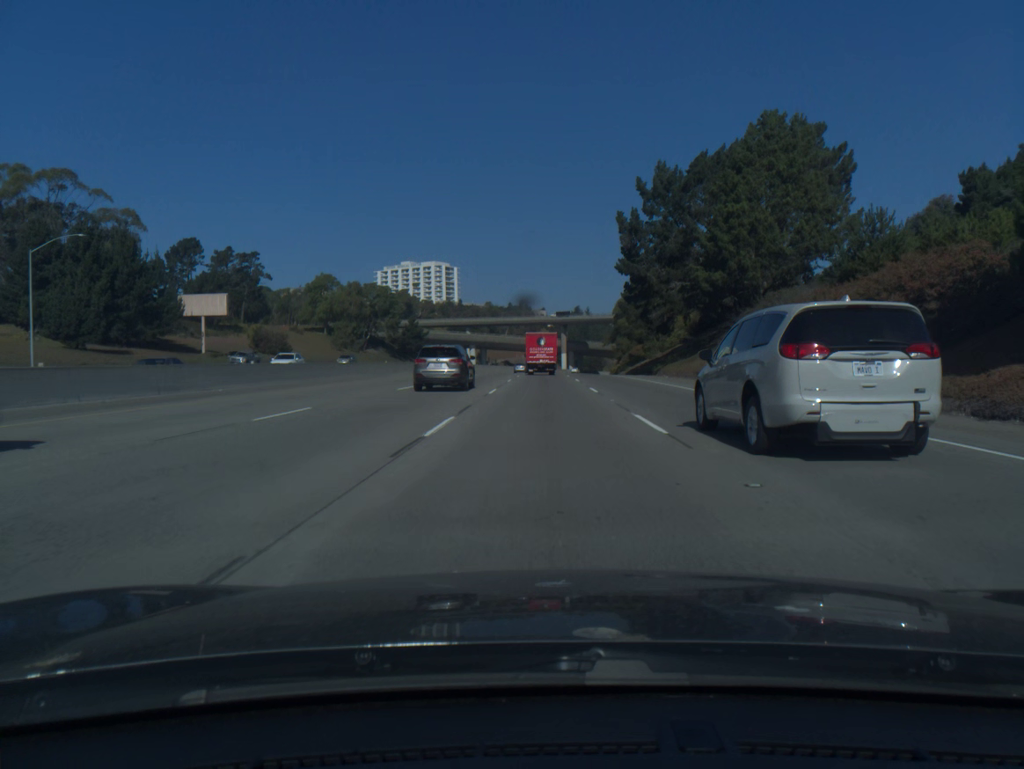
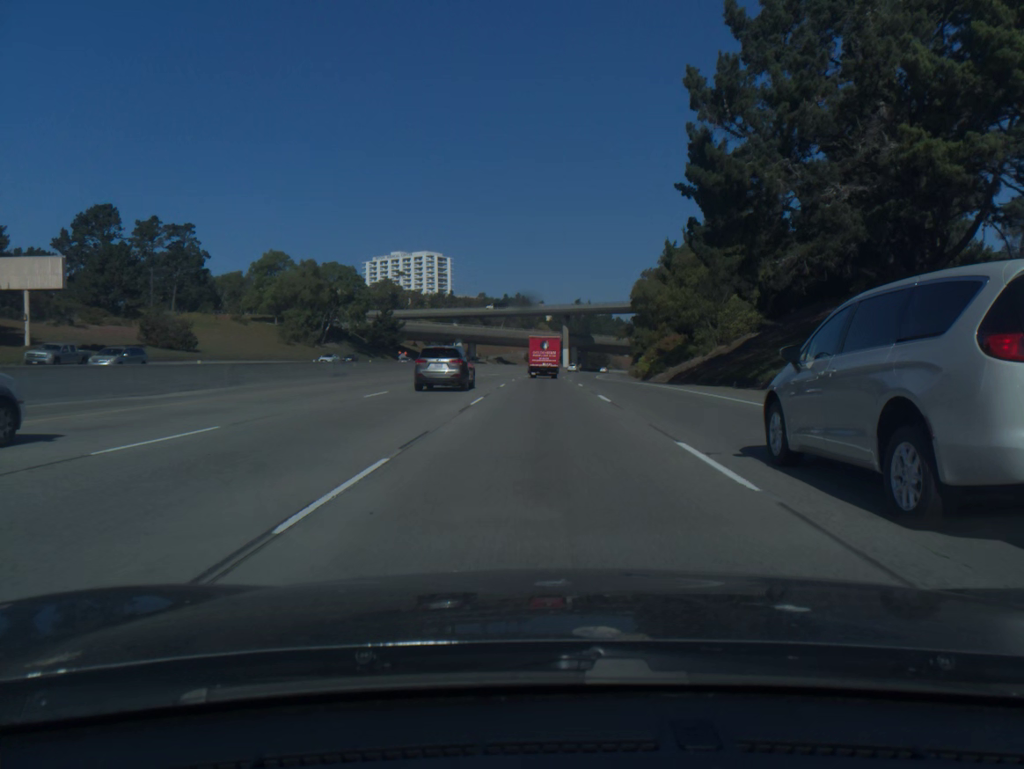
(0.0, +34.6) m; 0°
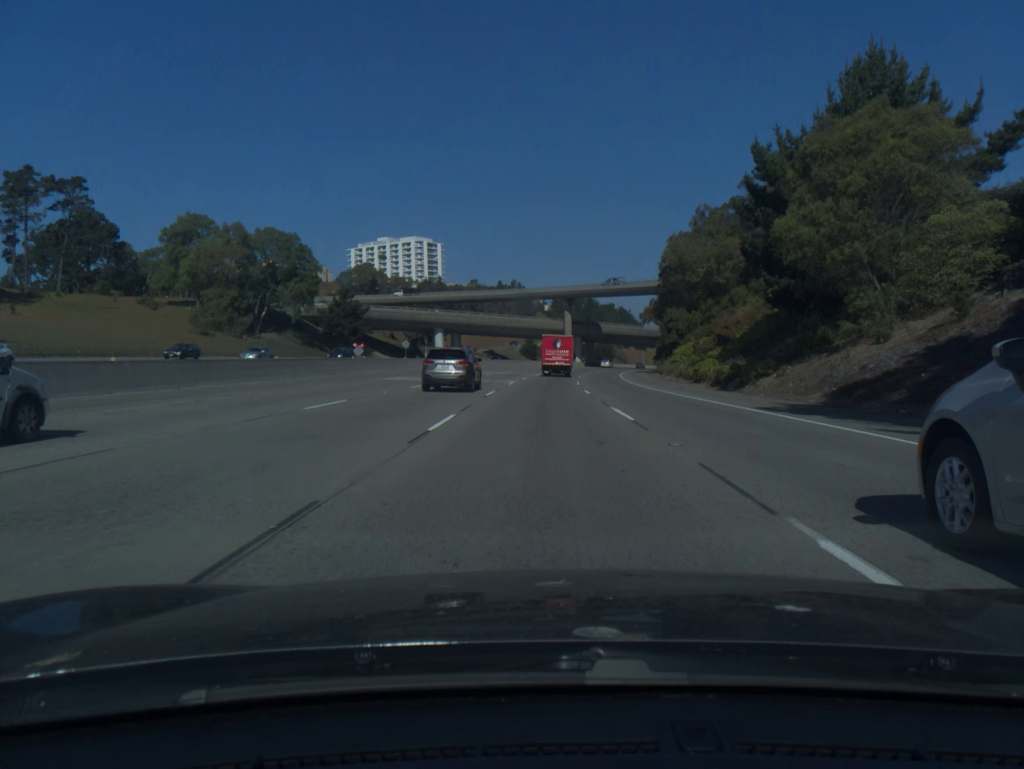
(+0.1, +34.8) m; 0°
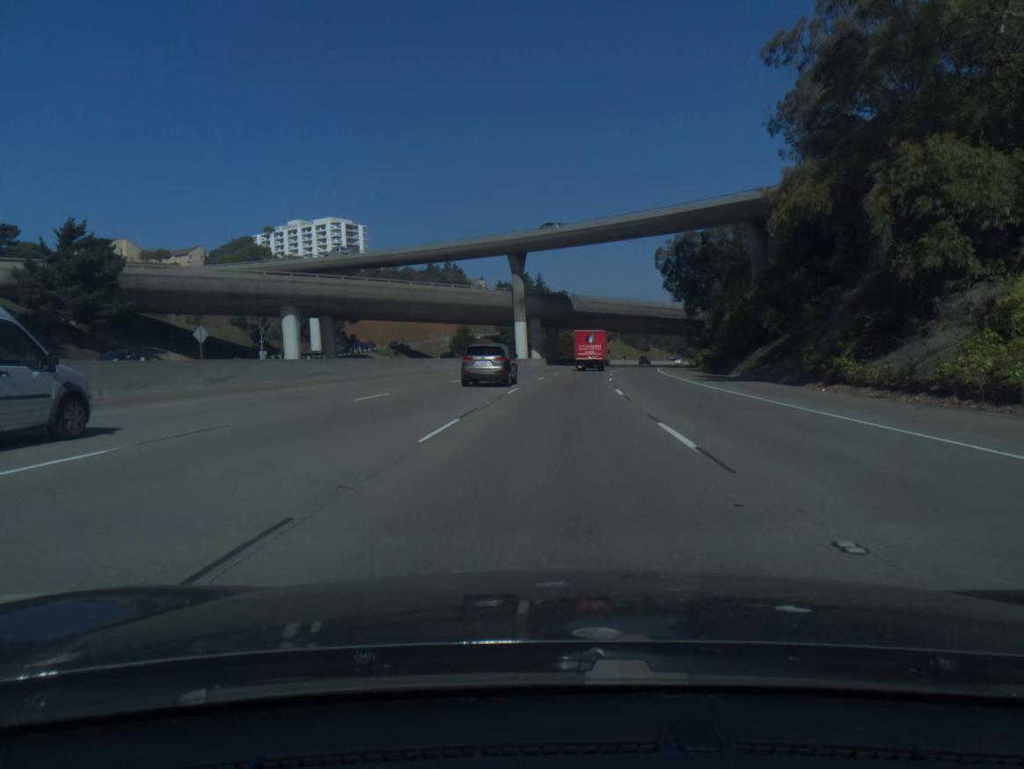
(+1.4, +70.3) m; +4°
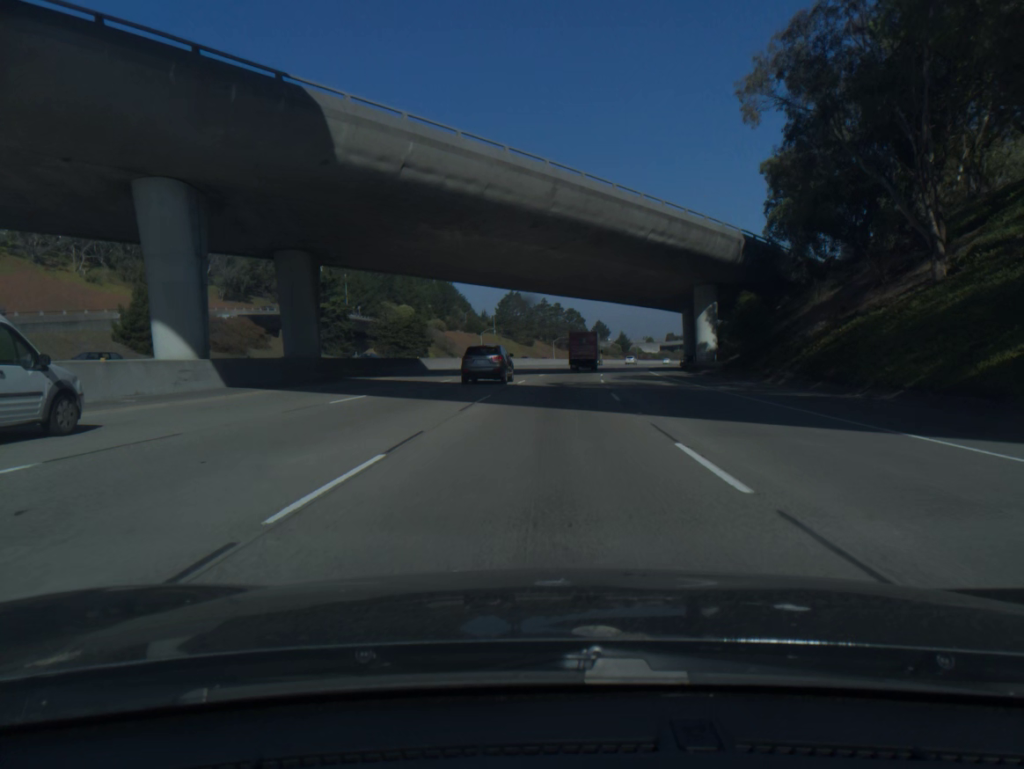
(+7.2, +88.2) m; +9°
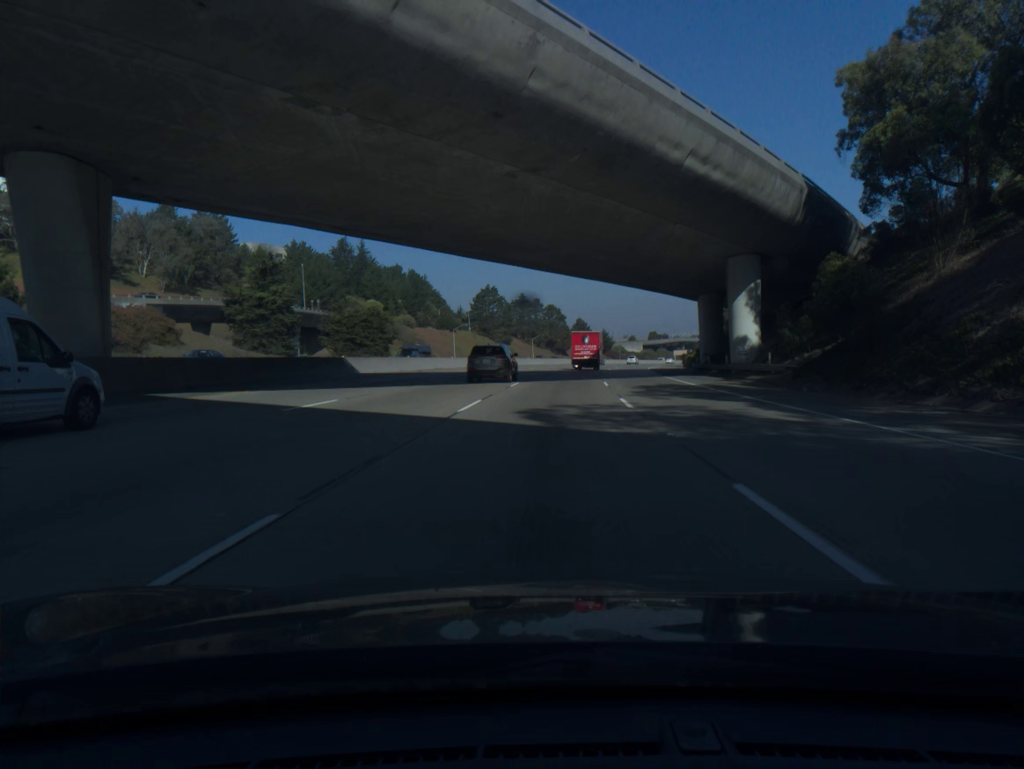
(+0.2, +17.8) m; +2°
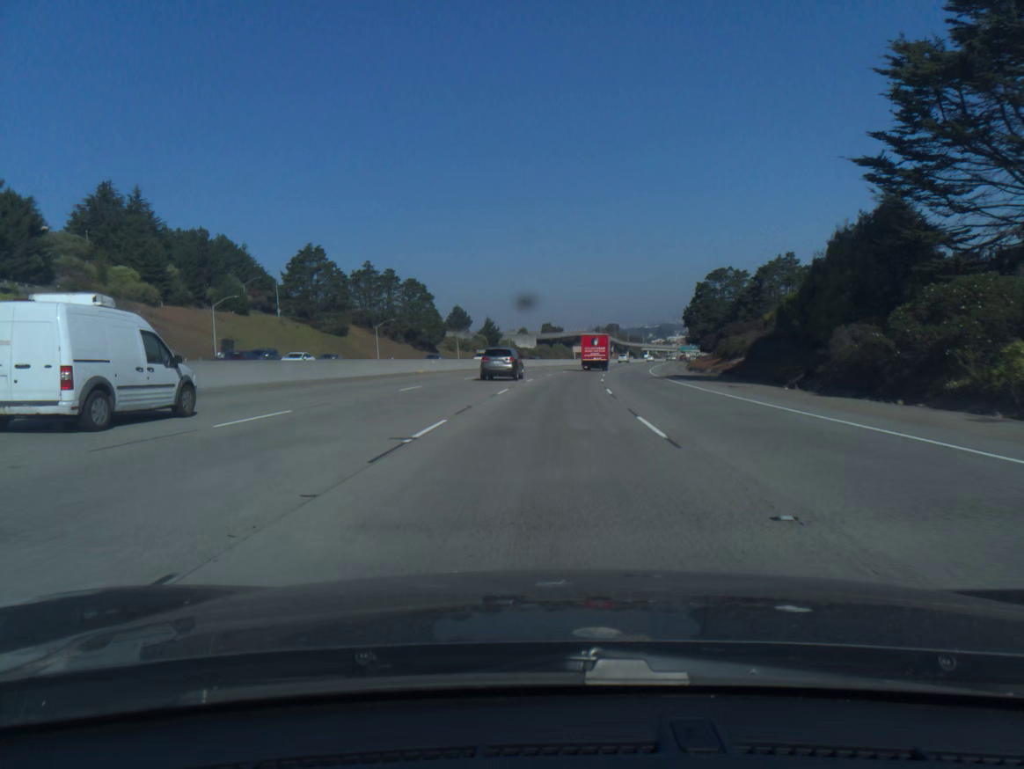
(+6.5, +89.1) m; +8°
